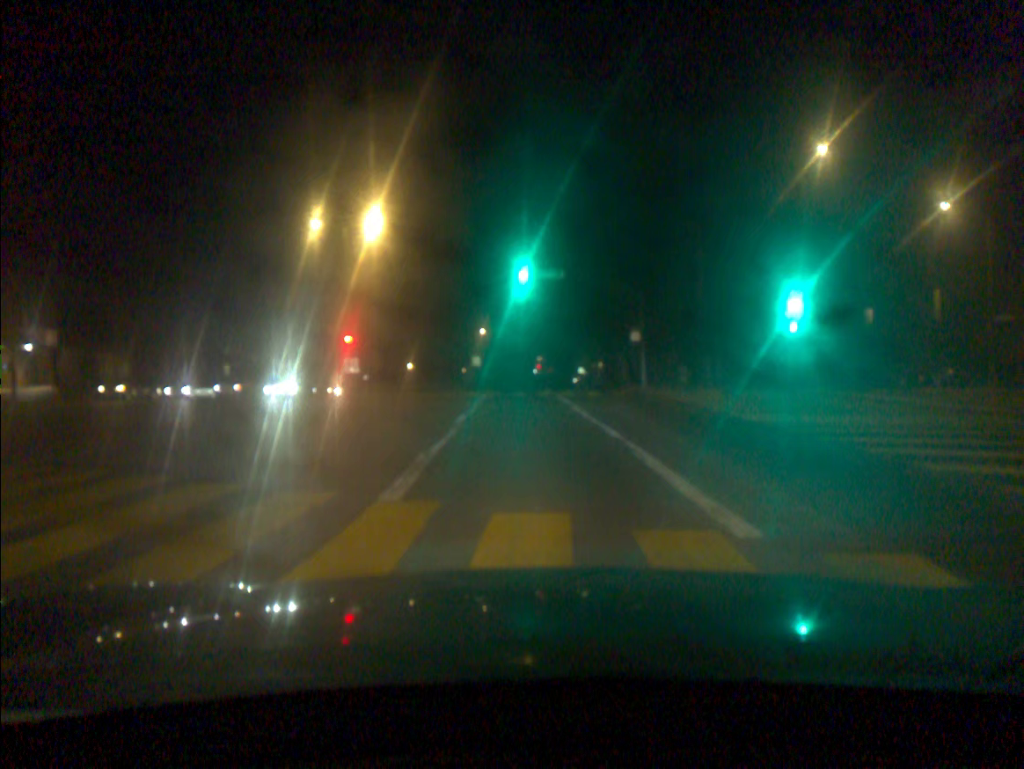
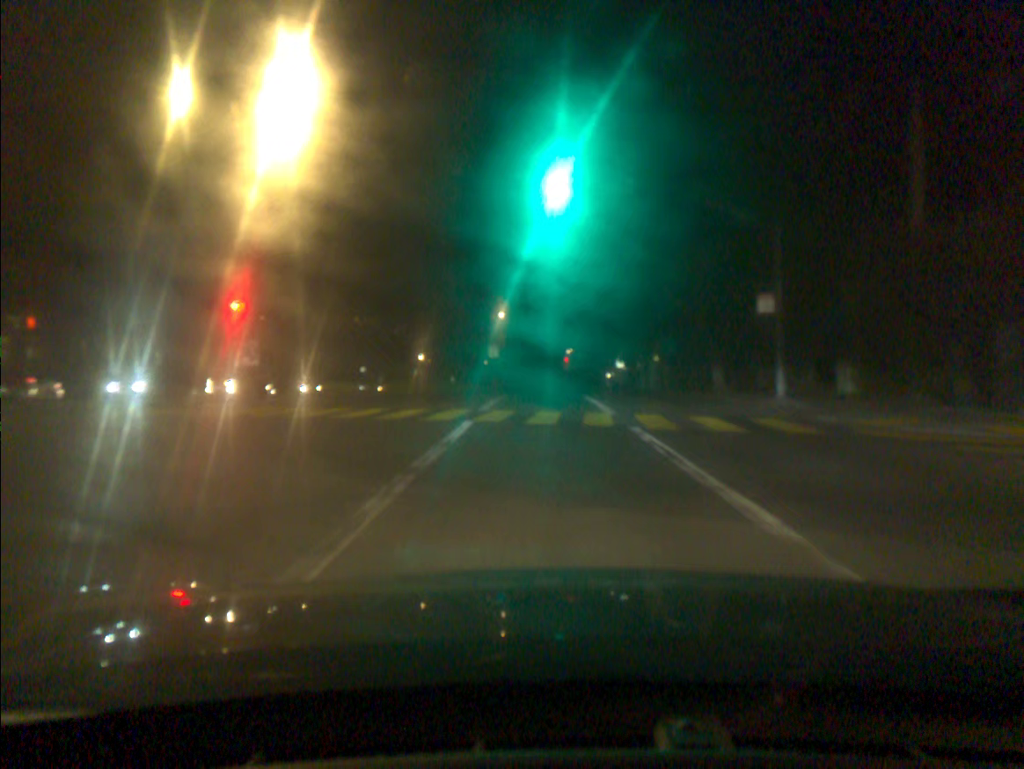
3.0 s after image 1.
(-0.3, +19.1) m; -1°
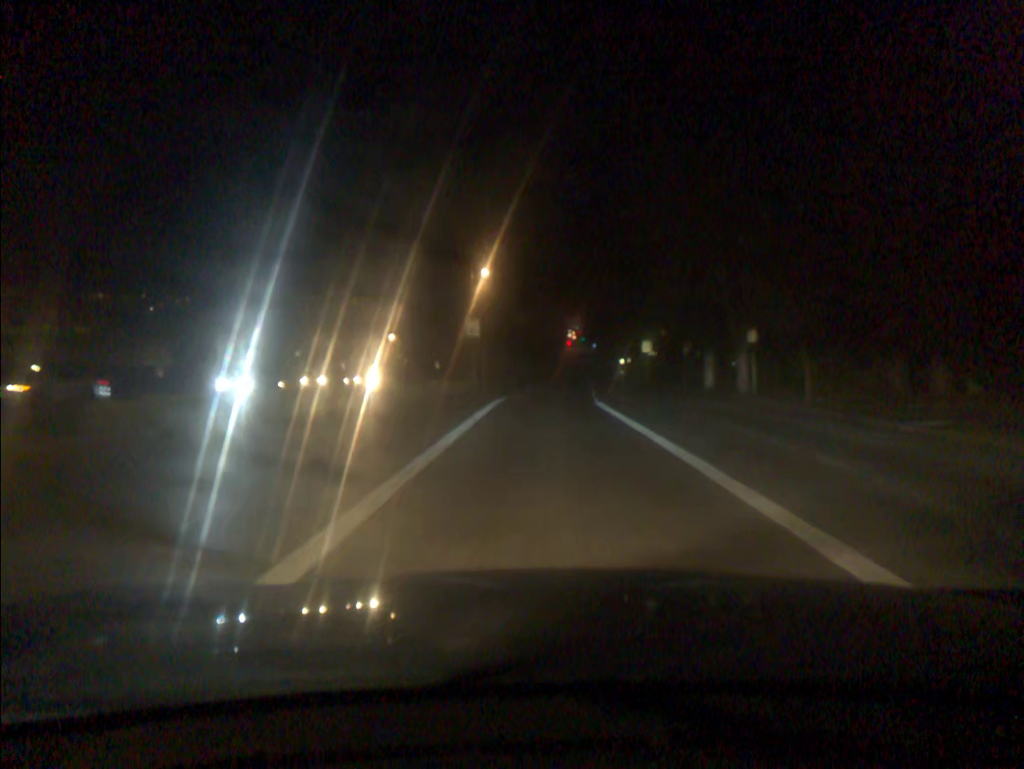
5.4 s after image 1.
(-0.1, +25.9) m; 0°
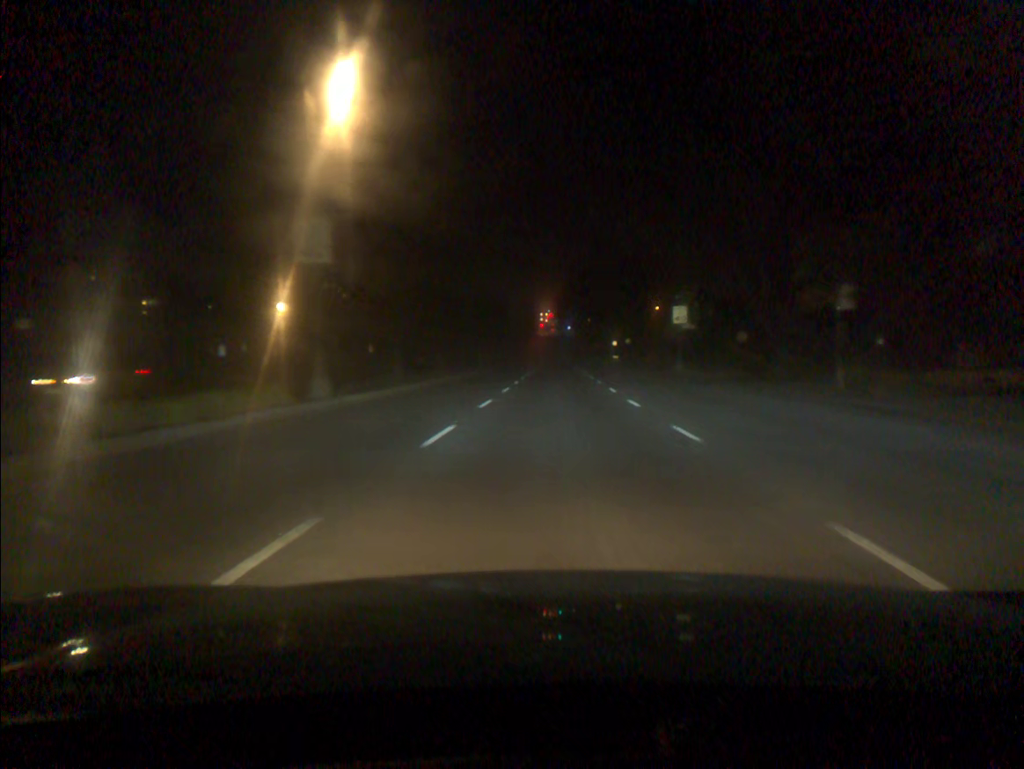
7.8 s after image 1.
(+0.5, +33.1) m; +2°
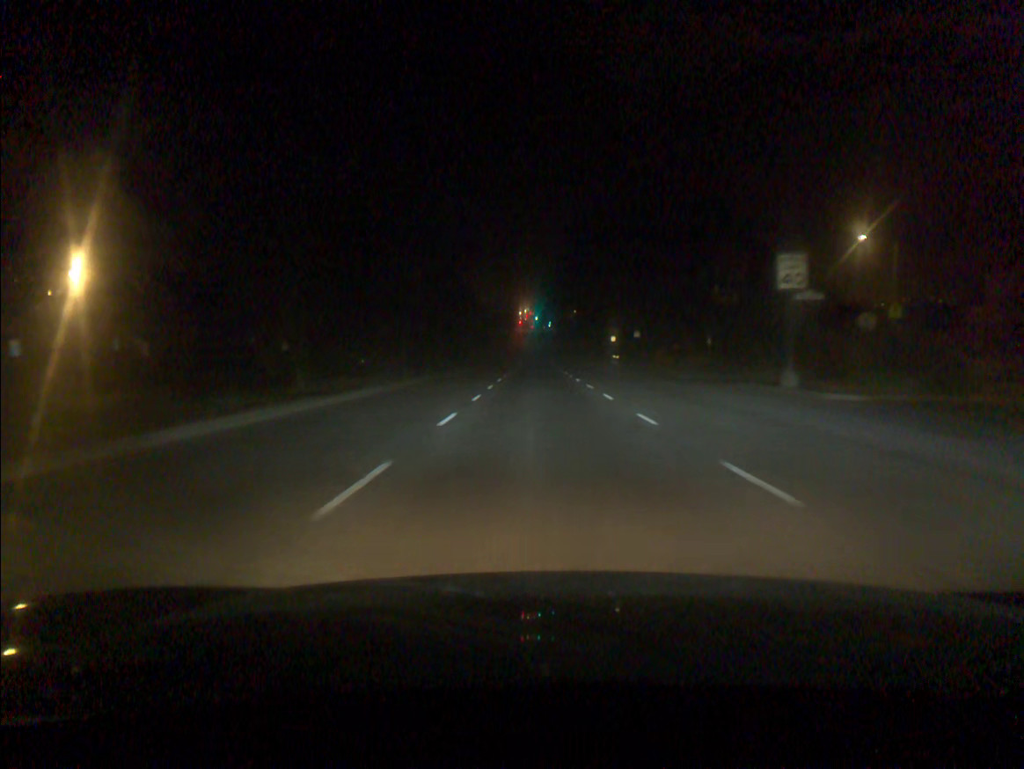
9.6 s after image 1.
(+0.3, +26.7) m; +1°
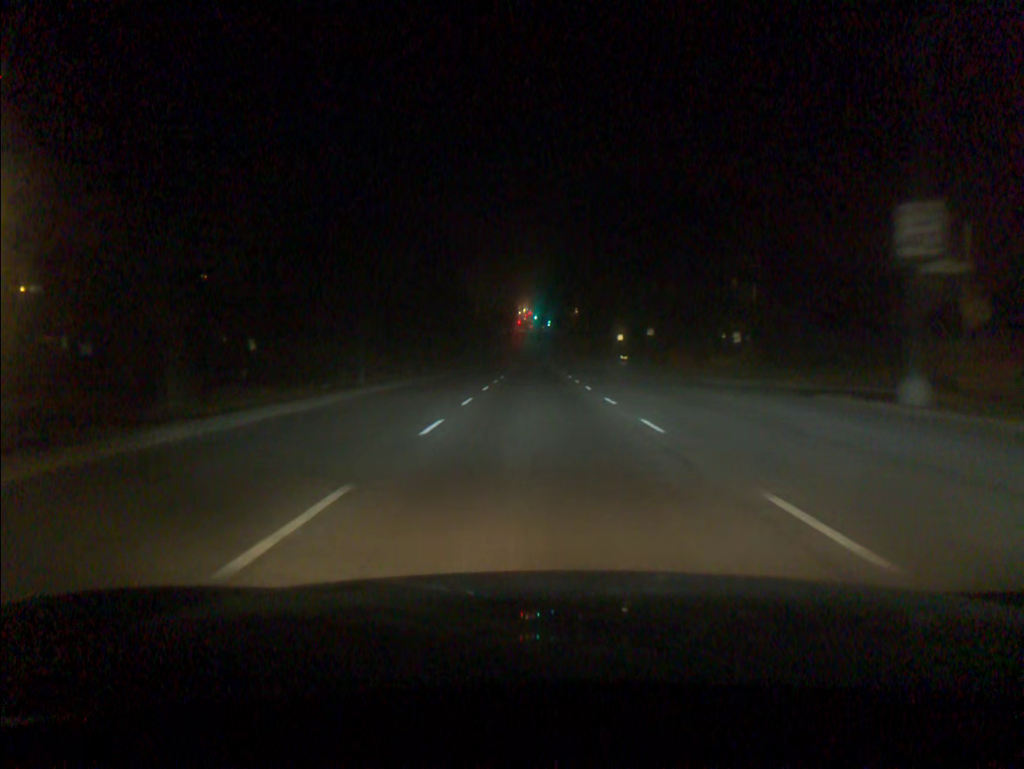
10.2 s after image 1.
(0.0, +8.8) m; 0°
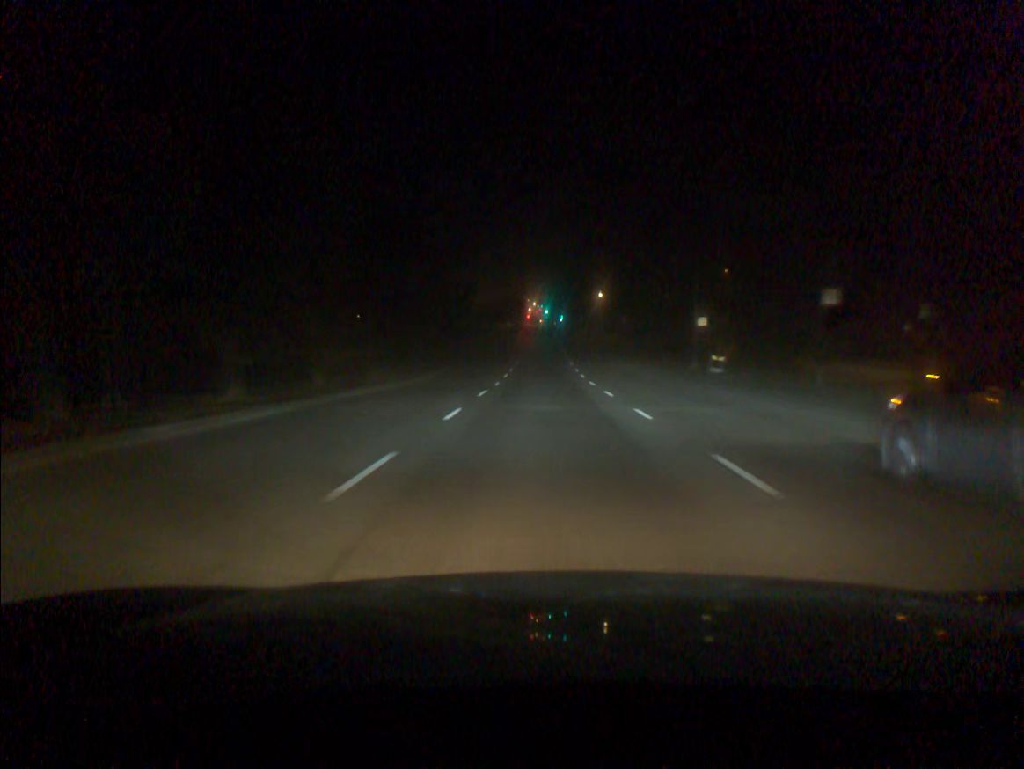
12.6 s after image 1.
(-0.4, +35.0) m; -1°
